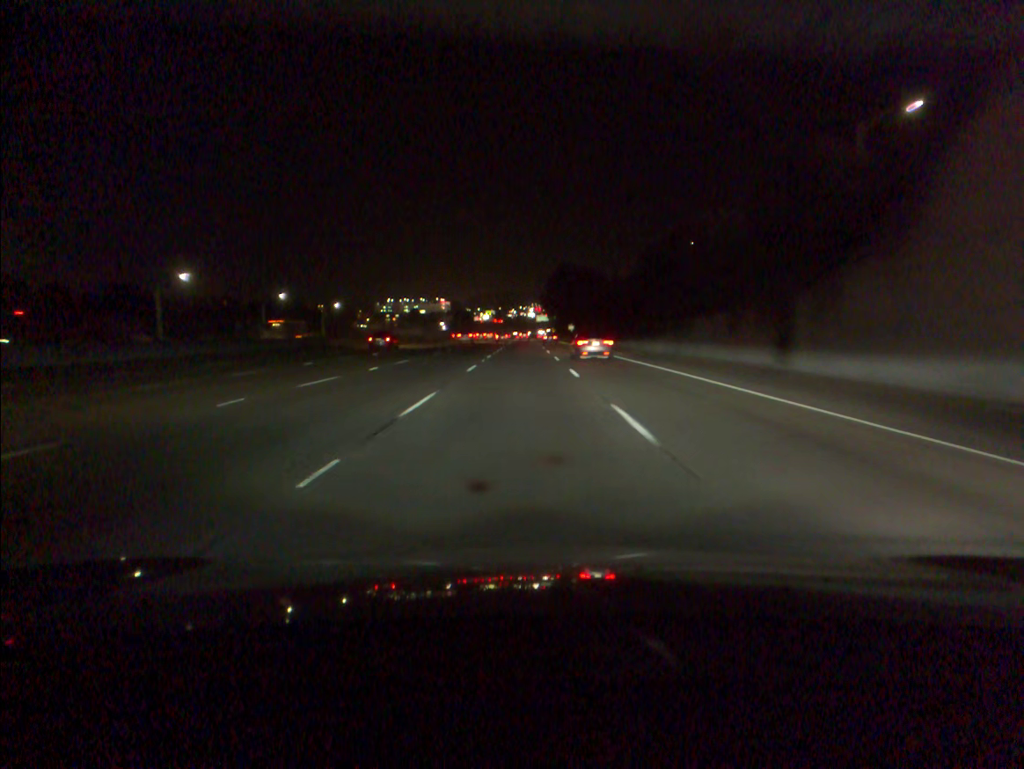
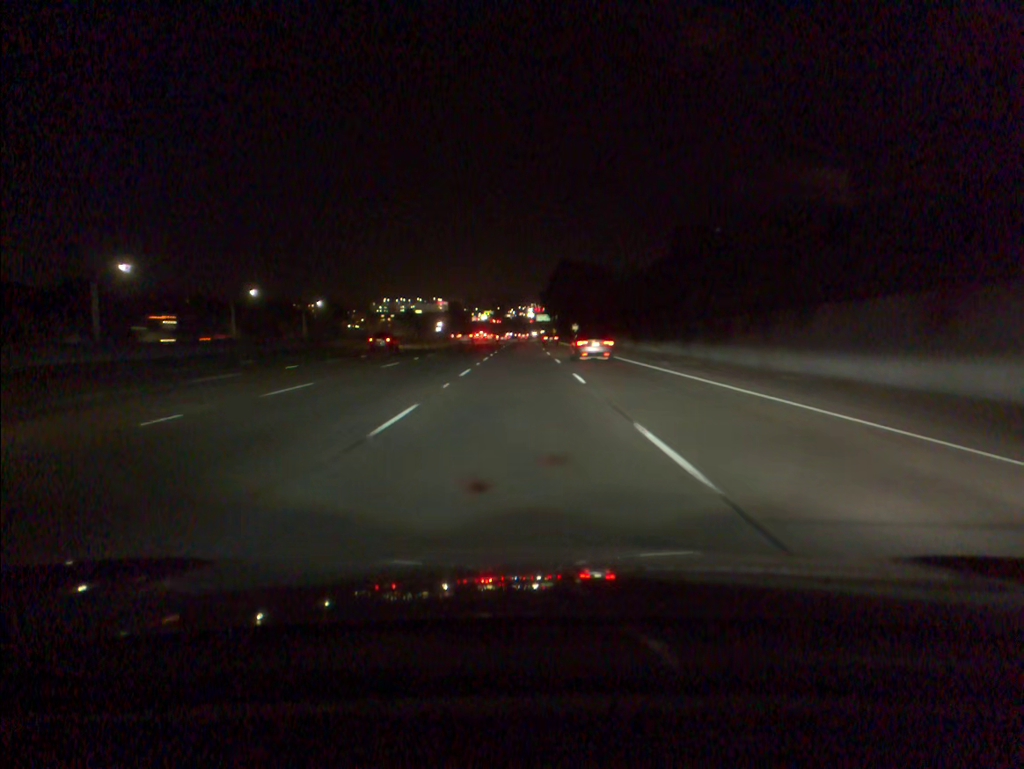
(0.0, +17.3) m; 0°
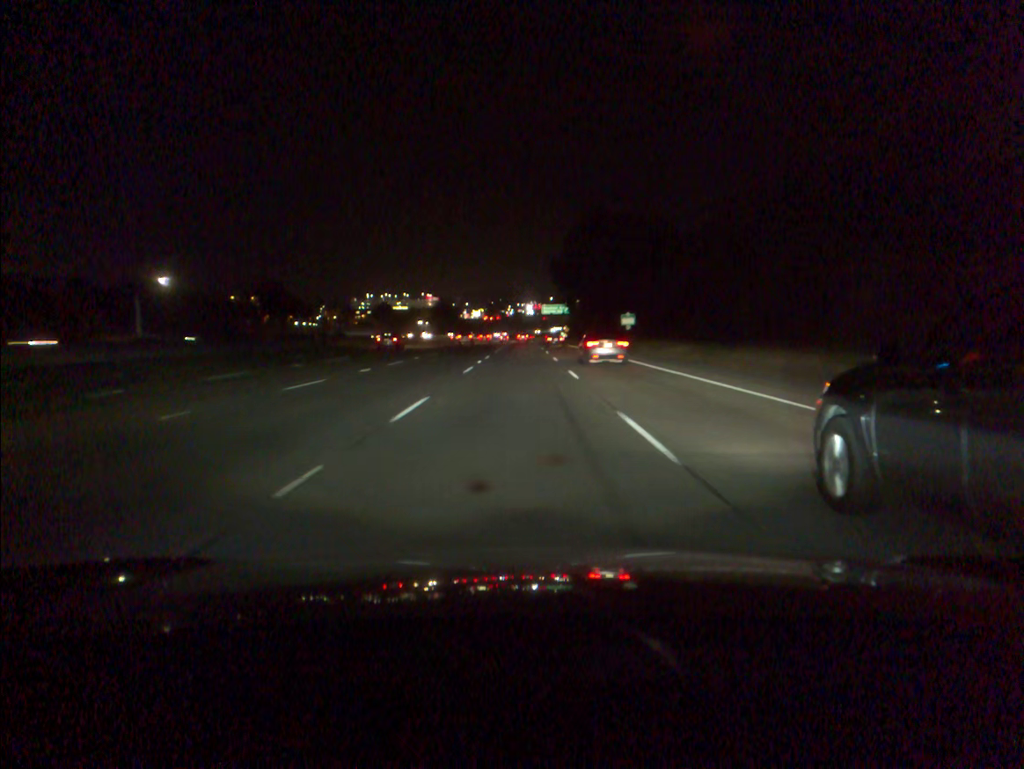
(-0.1, +86.1) m; 0°
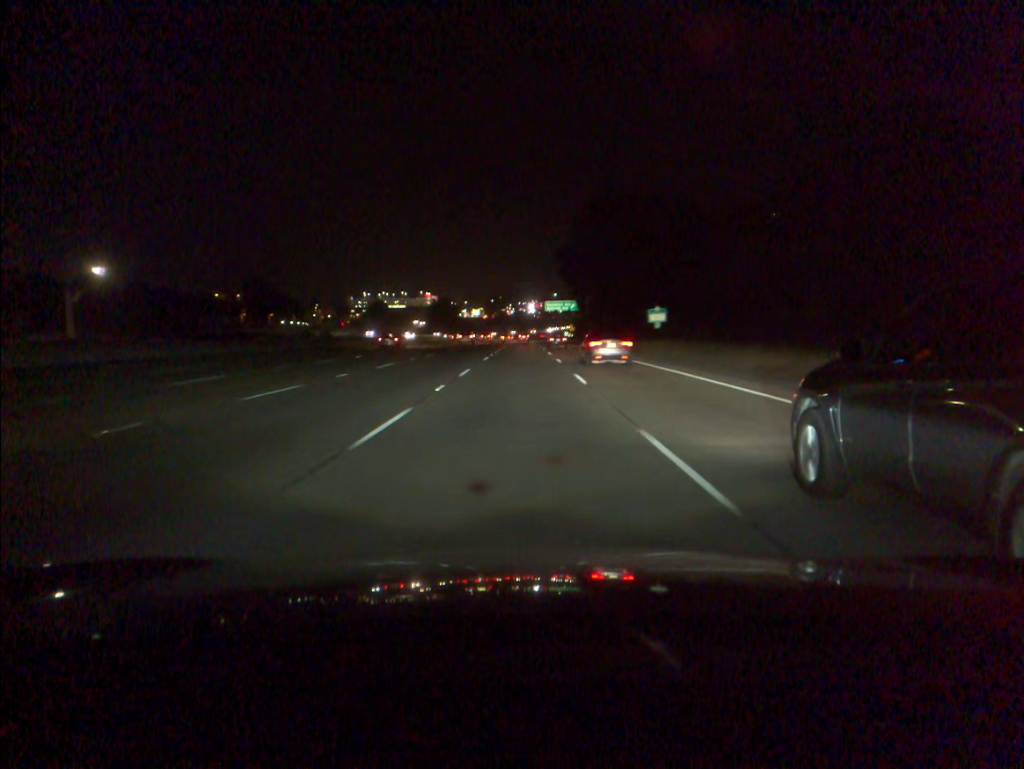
(0.0, +17.2) m; 0°
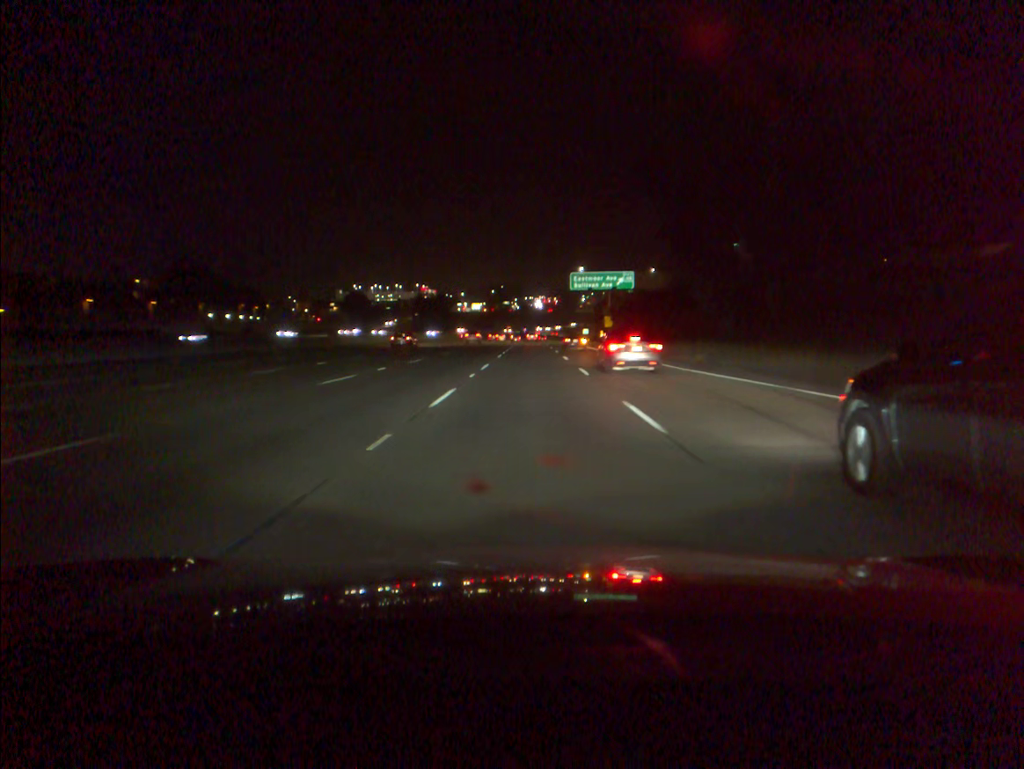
(-0.2, +68.6) m; -1°
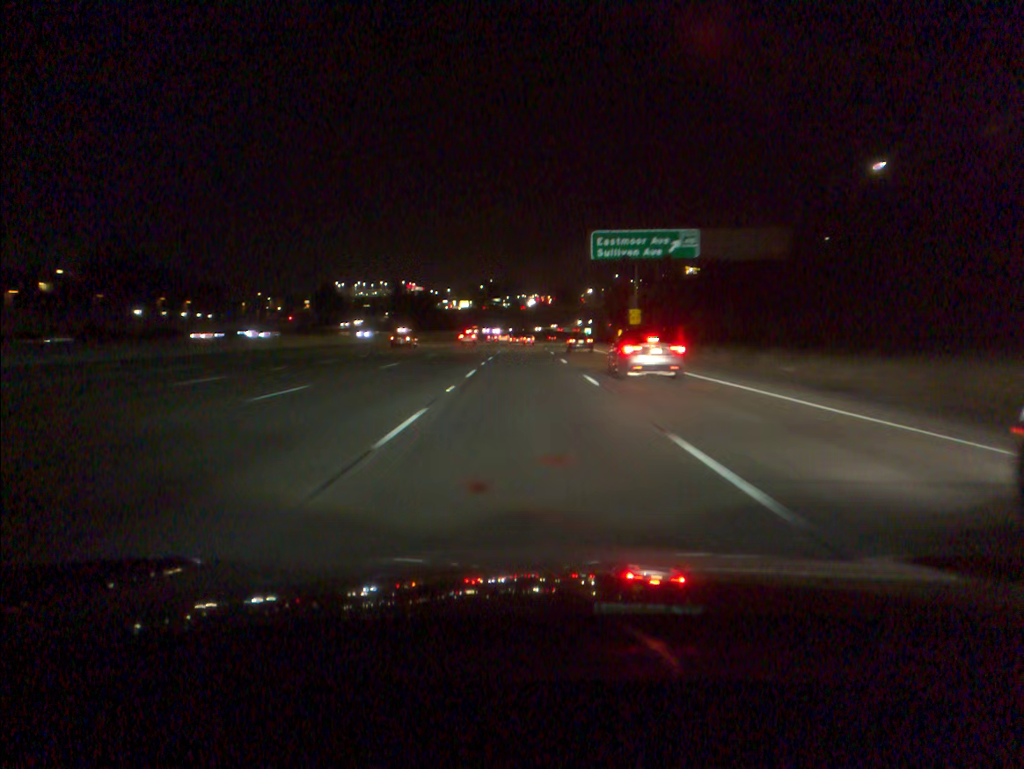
(+0.2, +34.3) m; +1°
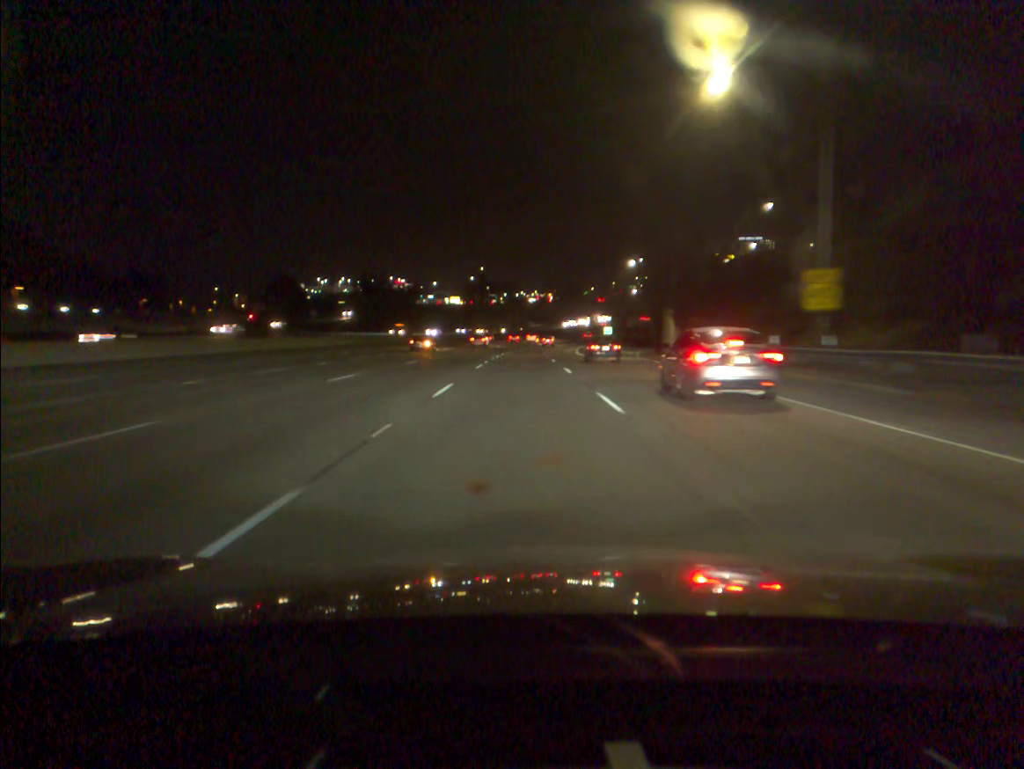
(+0.2, +51.3) m; 0°
